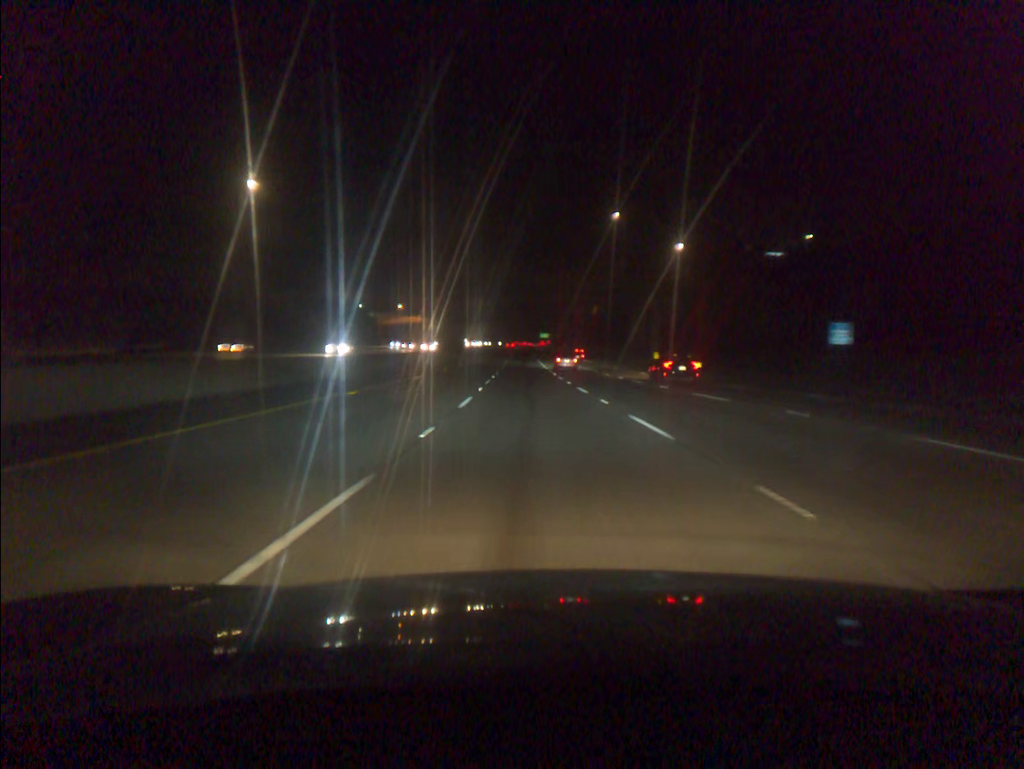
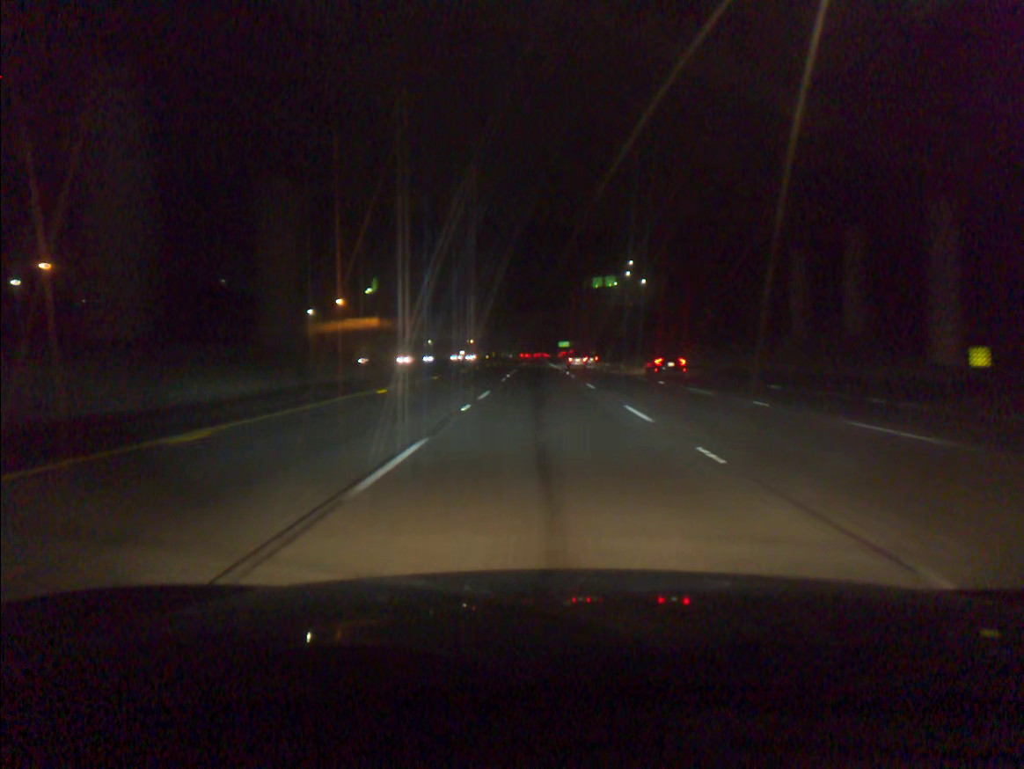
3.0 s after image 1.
(-1.9, +84.5) m; -1°
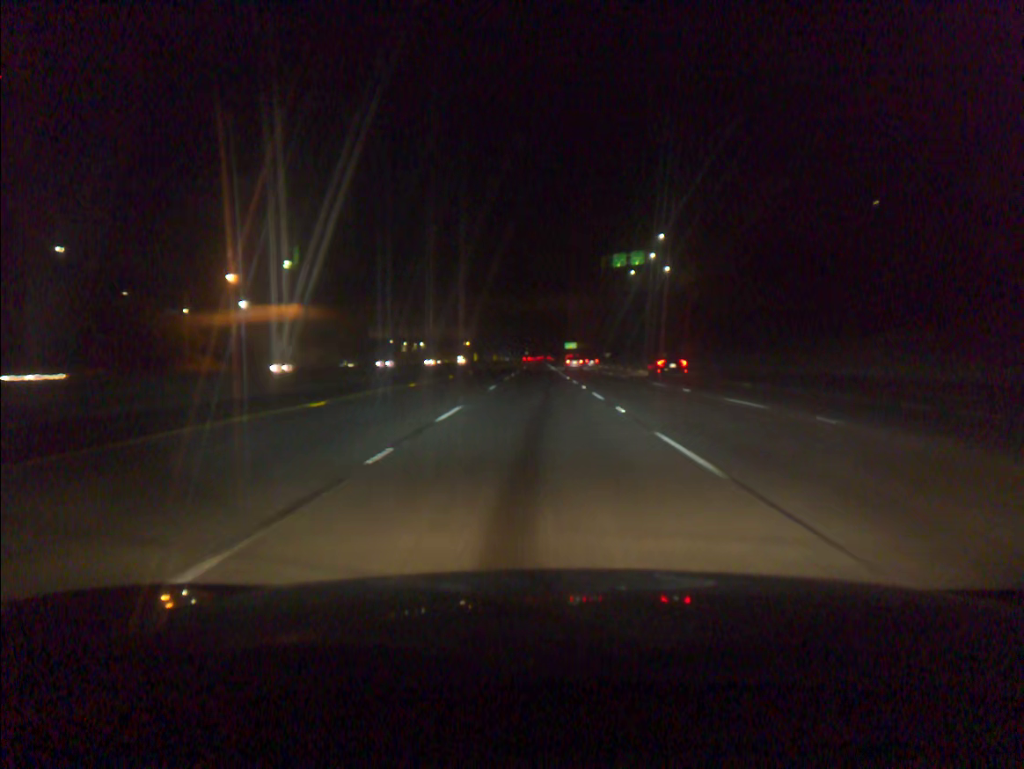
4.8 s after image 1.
(0.0, +50.3) m; 0°
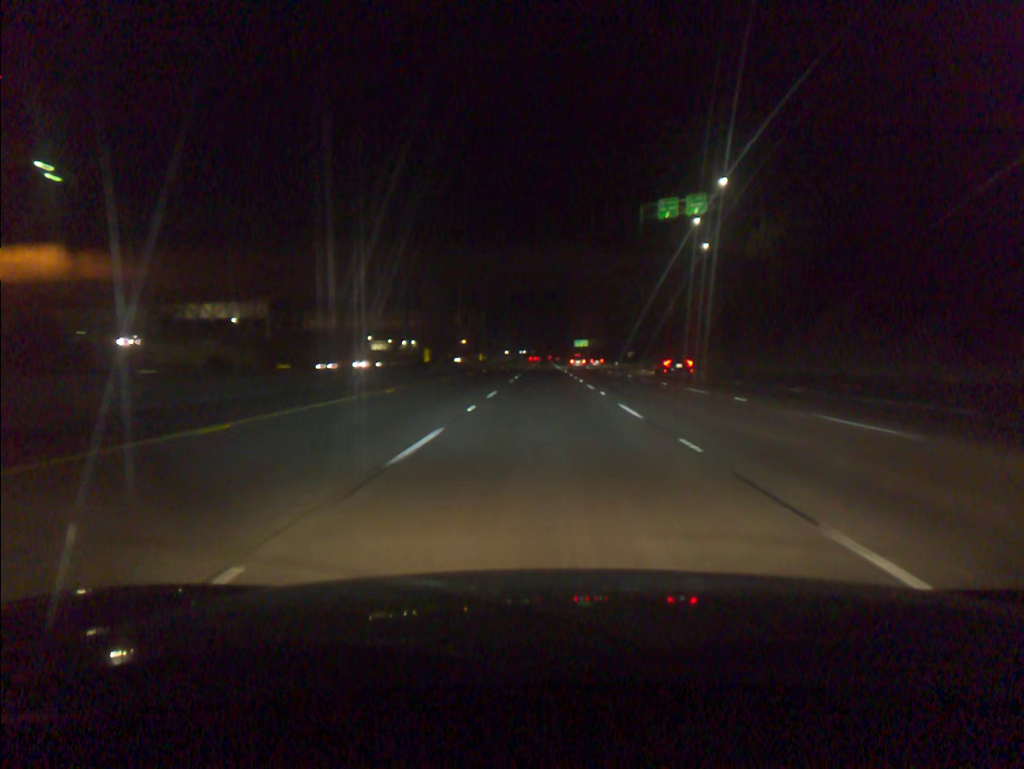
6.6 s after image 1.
(-0.2, +50.5) m; 0°
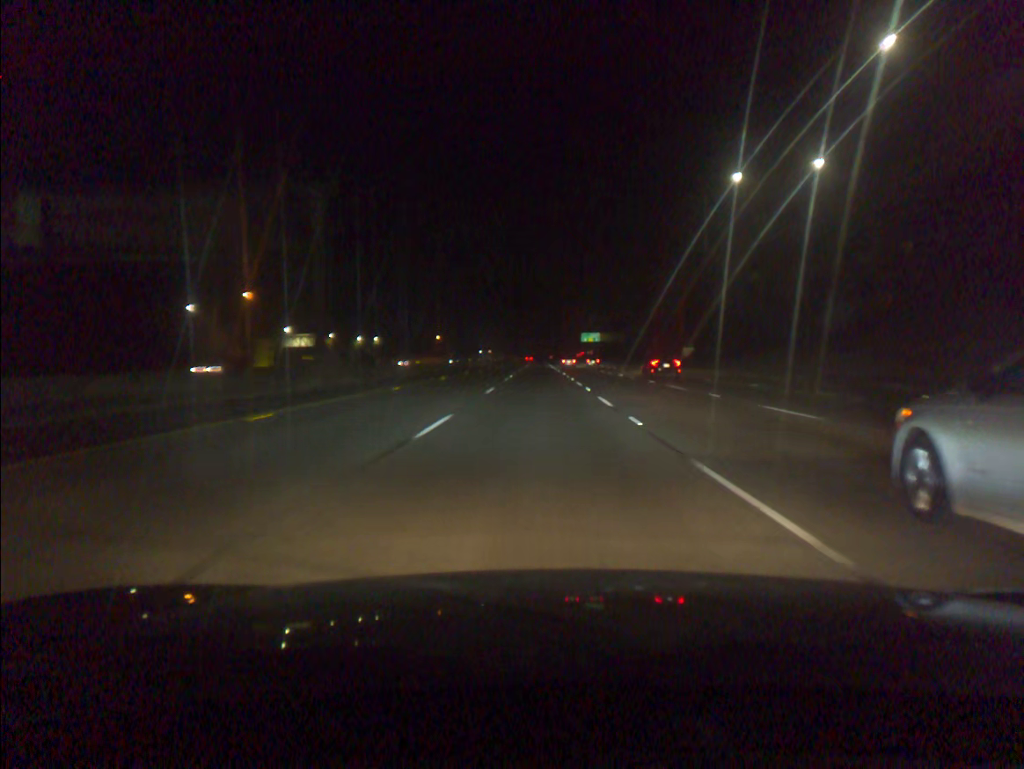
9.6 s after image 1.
(+0.5, +84.5) m; 0°
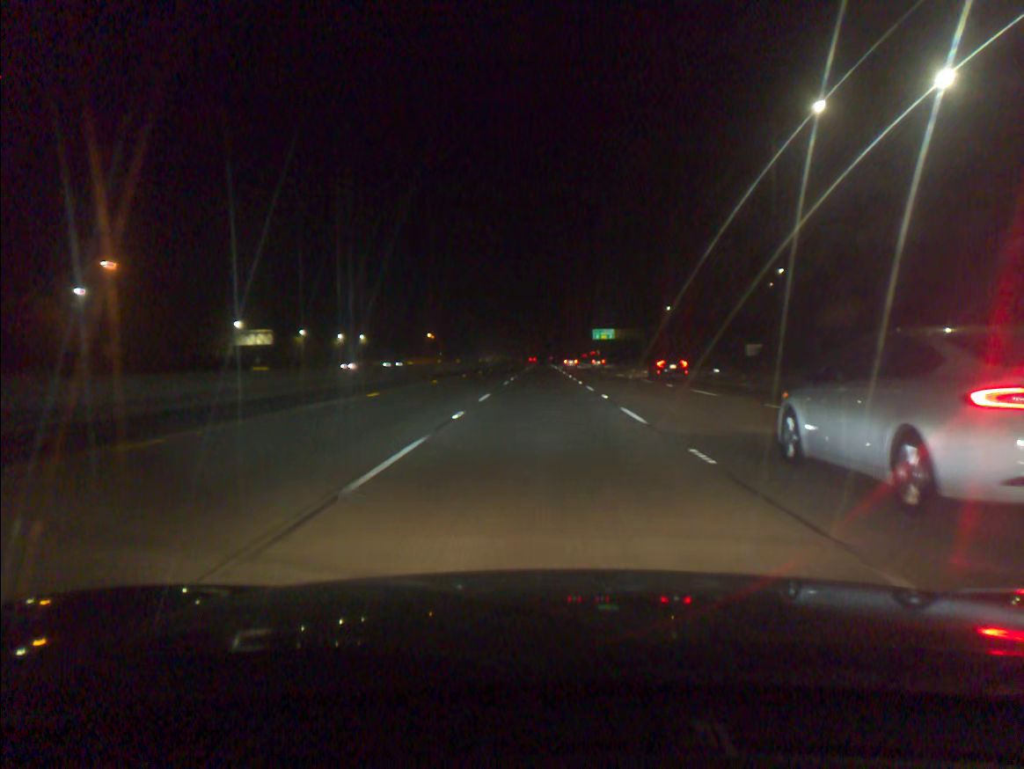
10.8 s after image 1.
(-0.1, +33.9) m; 0°
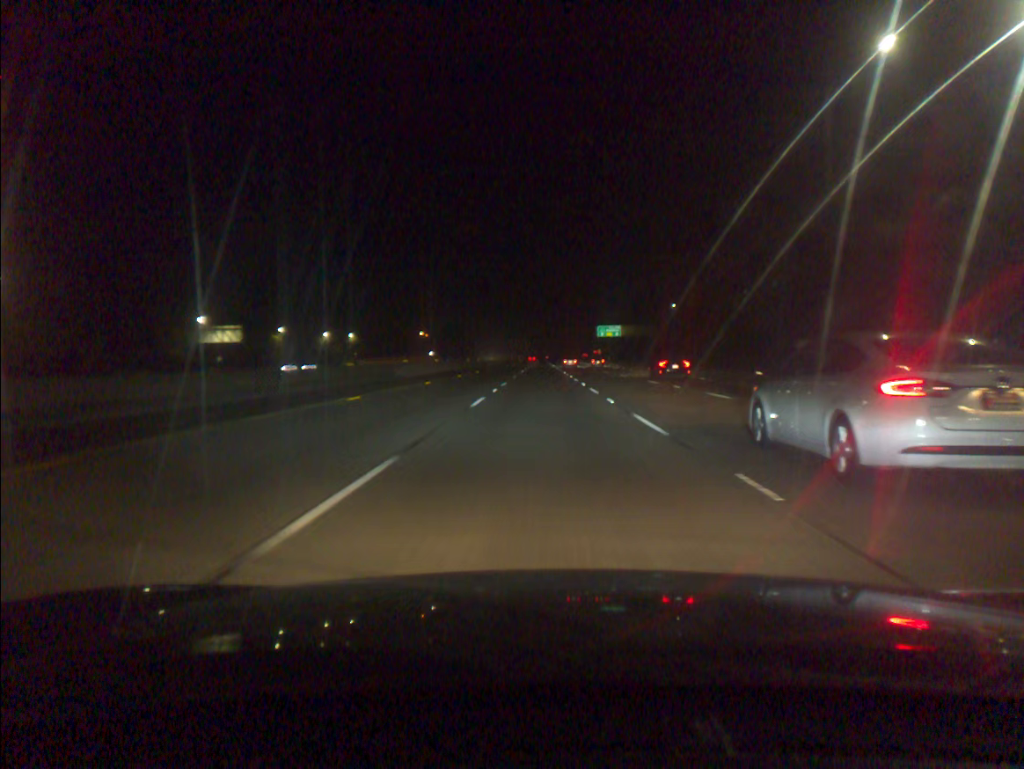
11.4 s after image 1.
(0.0, +16.9) m; 0°
